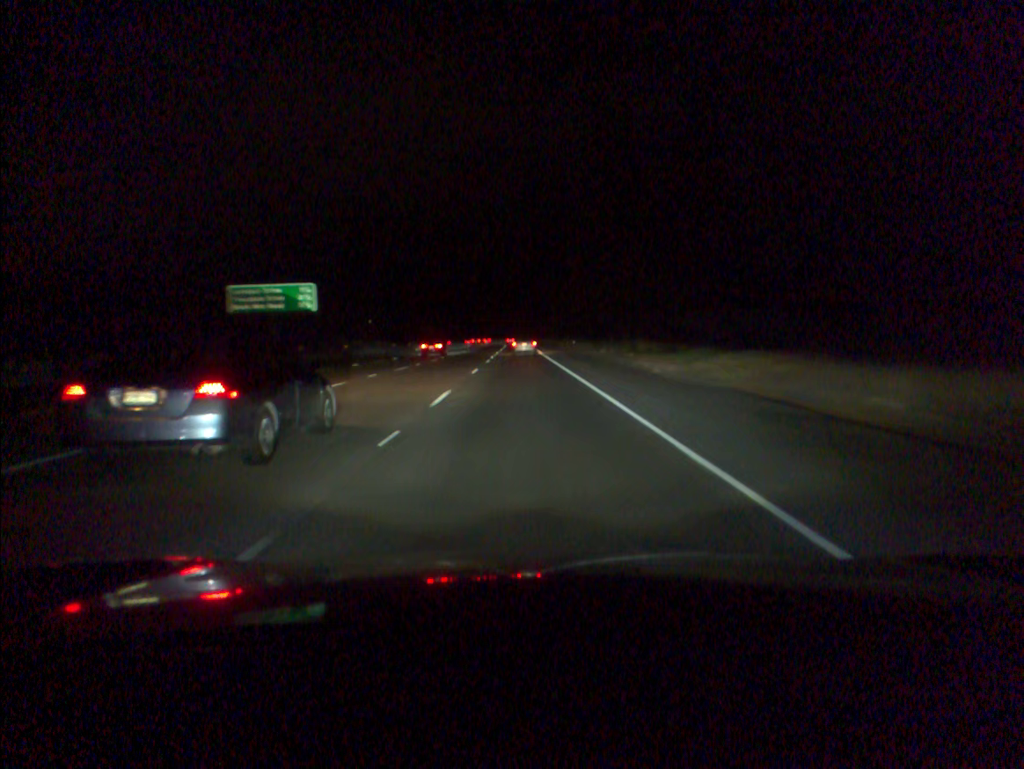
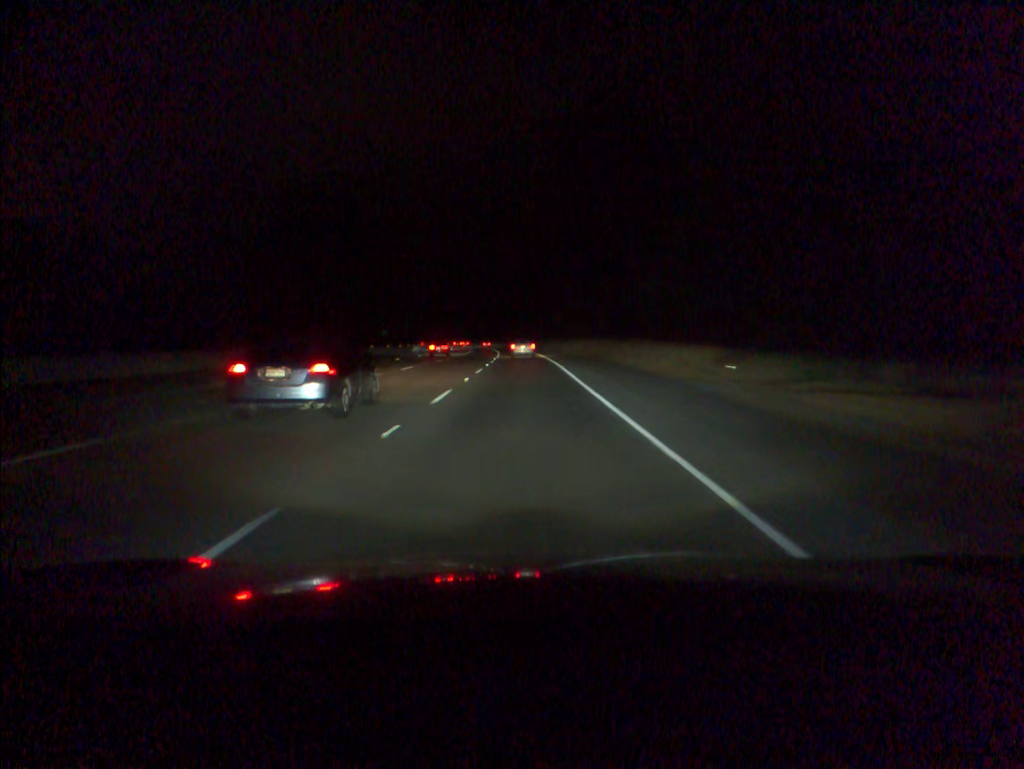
(-0.4, +72.2) m; -1°
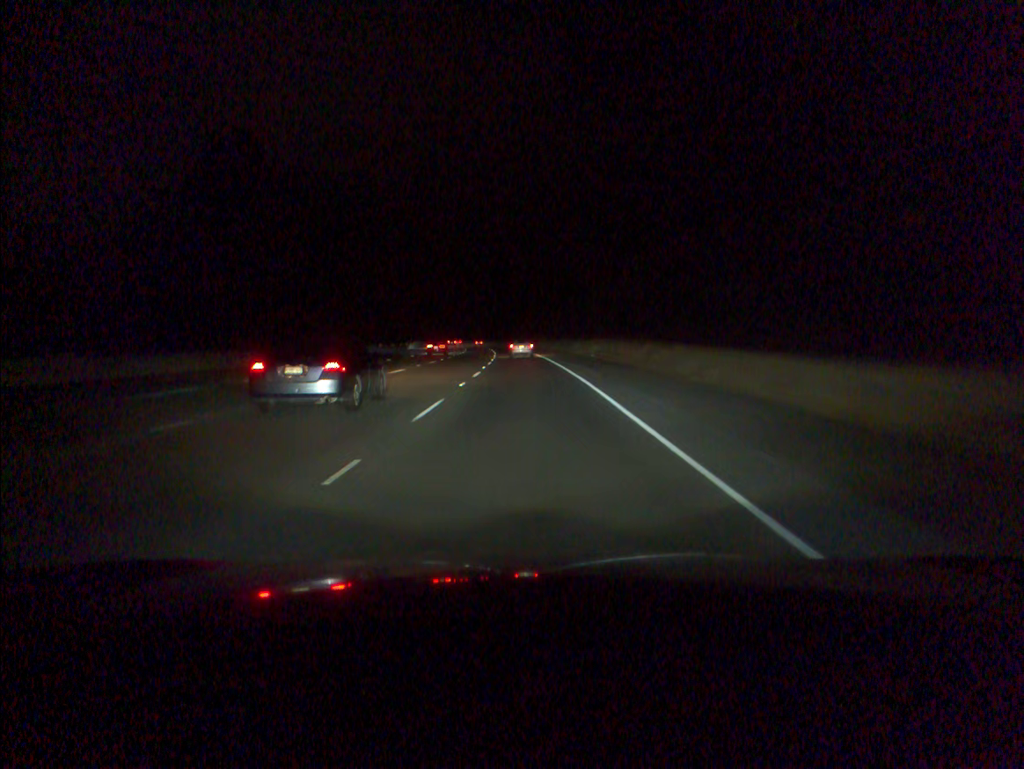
(0.0, +18.0) m; 0°
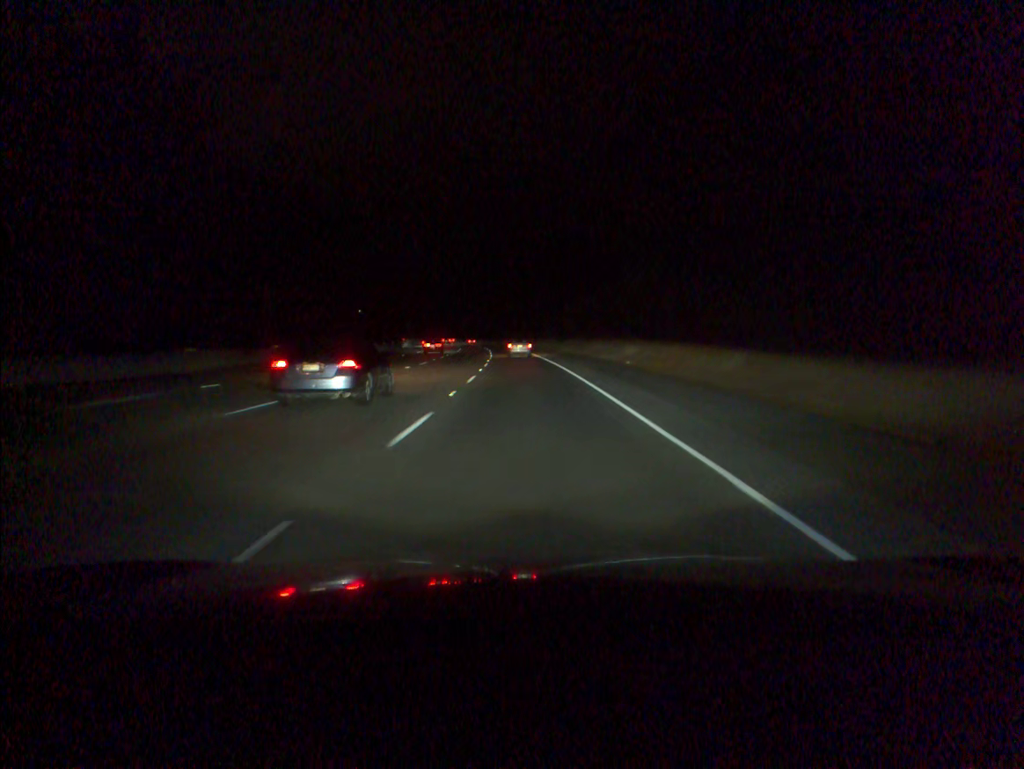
(0.0, +18.0) m; 0°
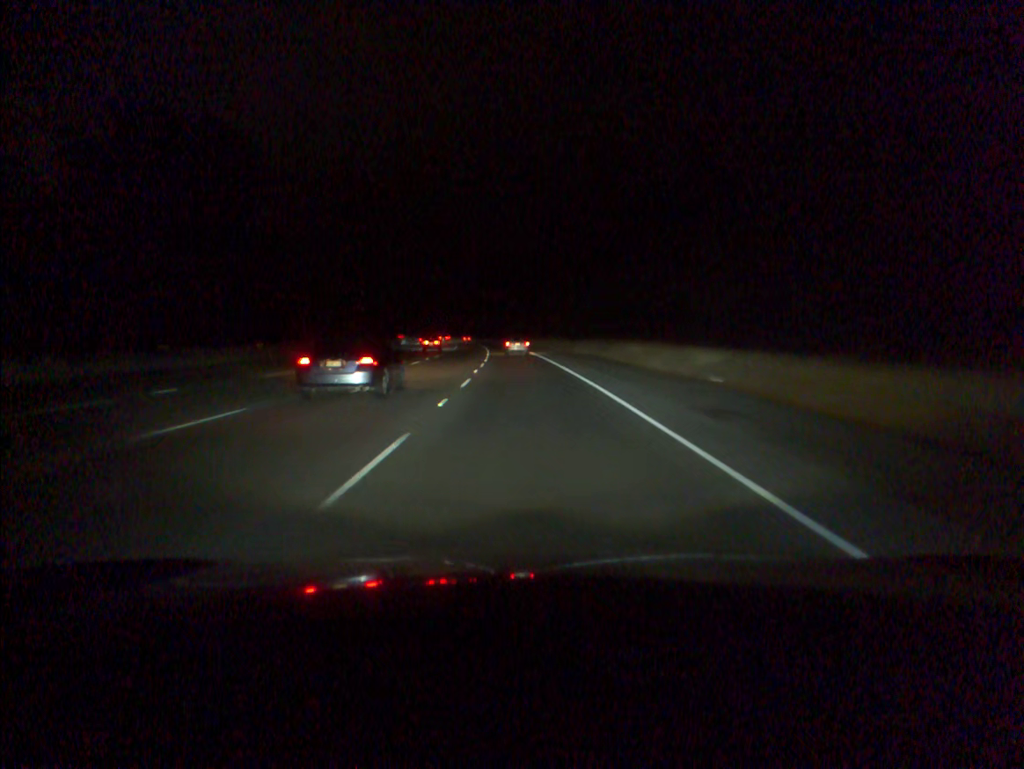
(0.0, +18.0) m; 0°
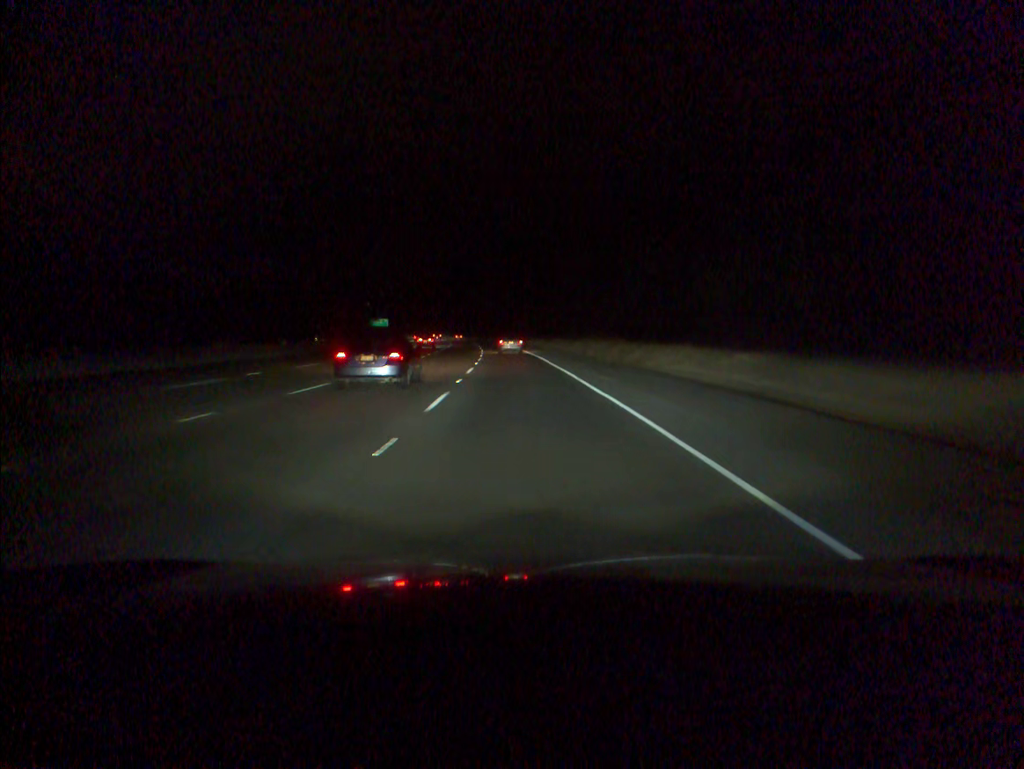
(-0.3, +36.1) m; -1°
